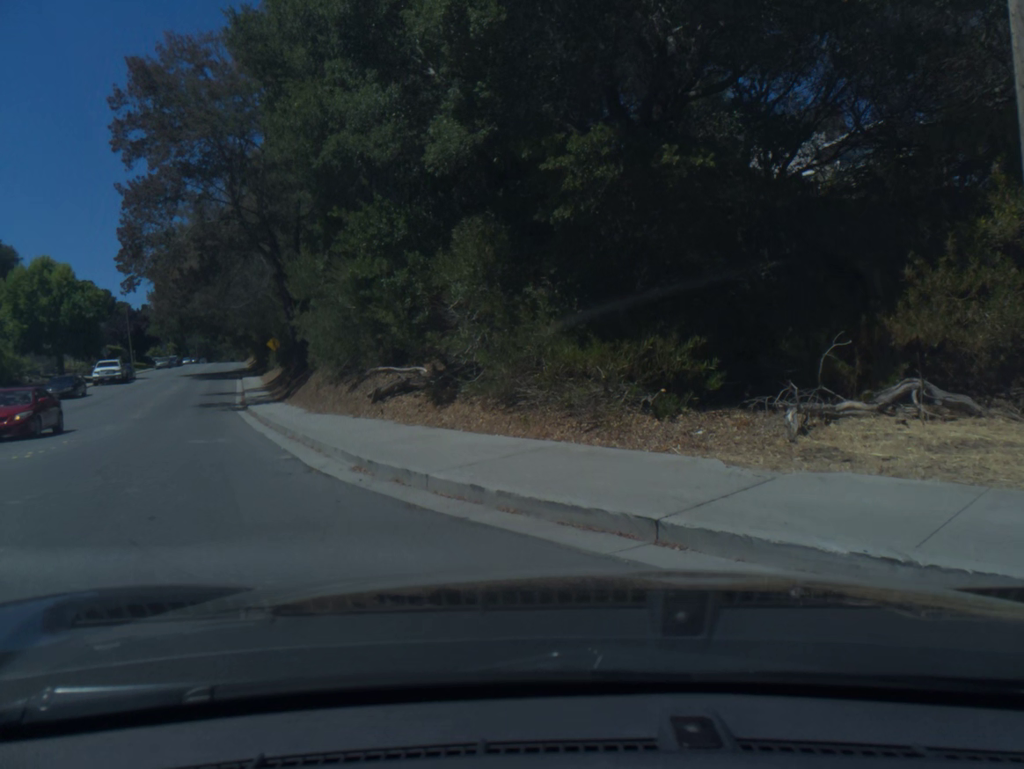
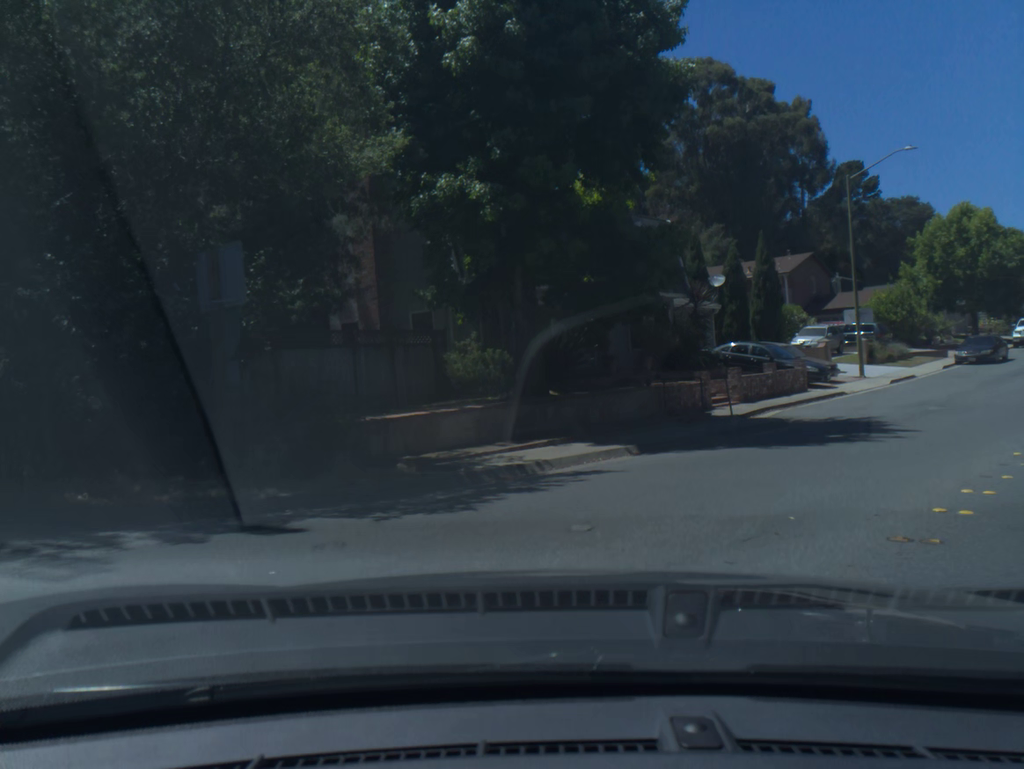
(-4.1, +8.5) m; -72°
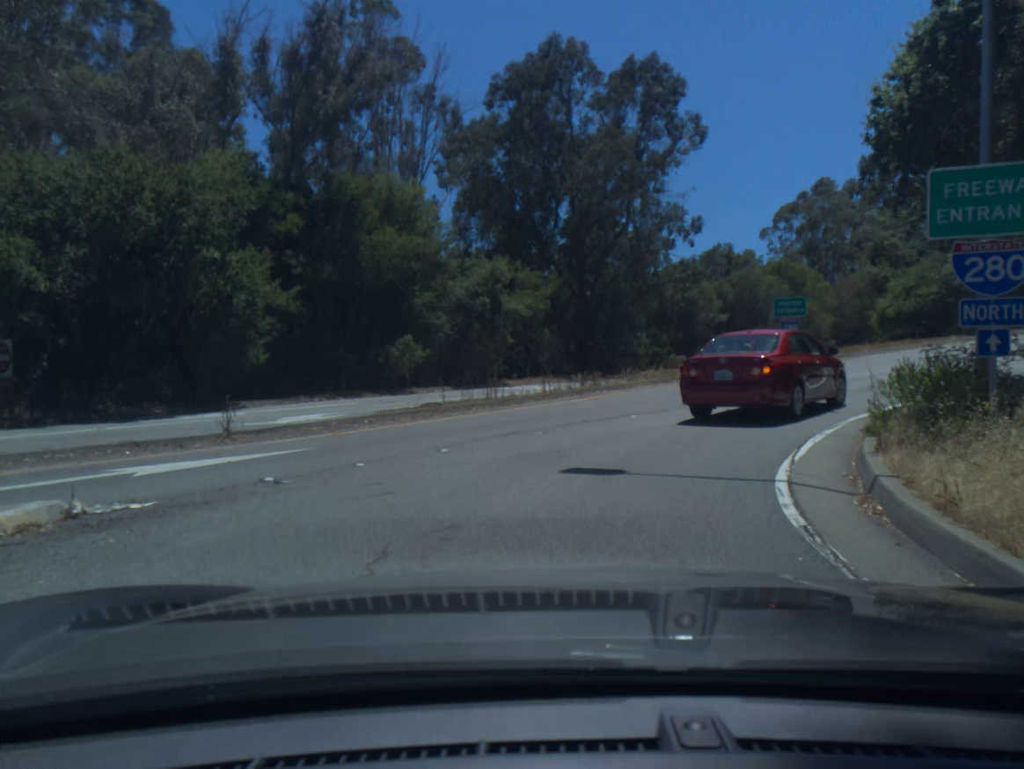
(-6.2, +6.2) m; -68°
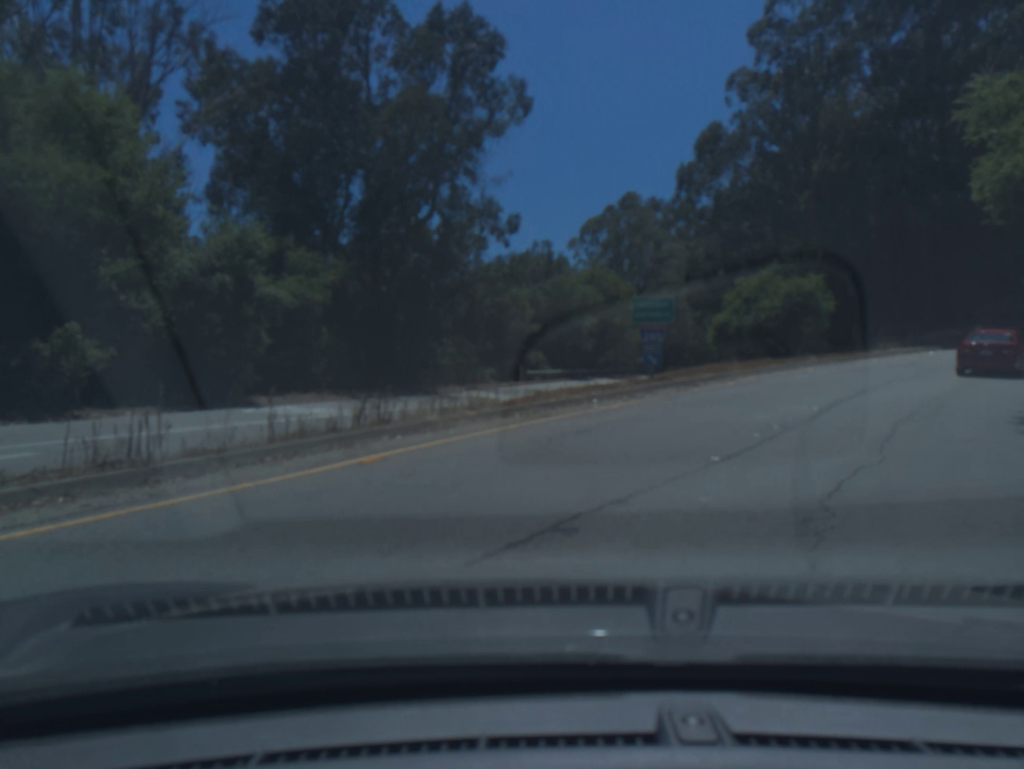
(+1.2, +9.5) m; +24°
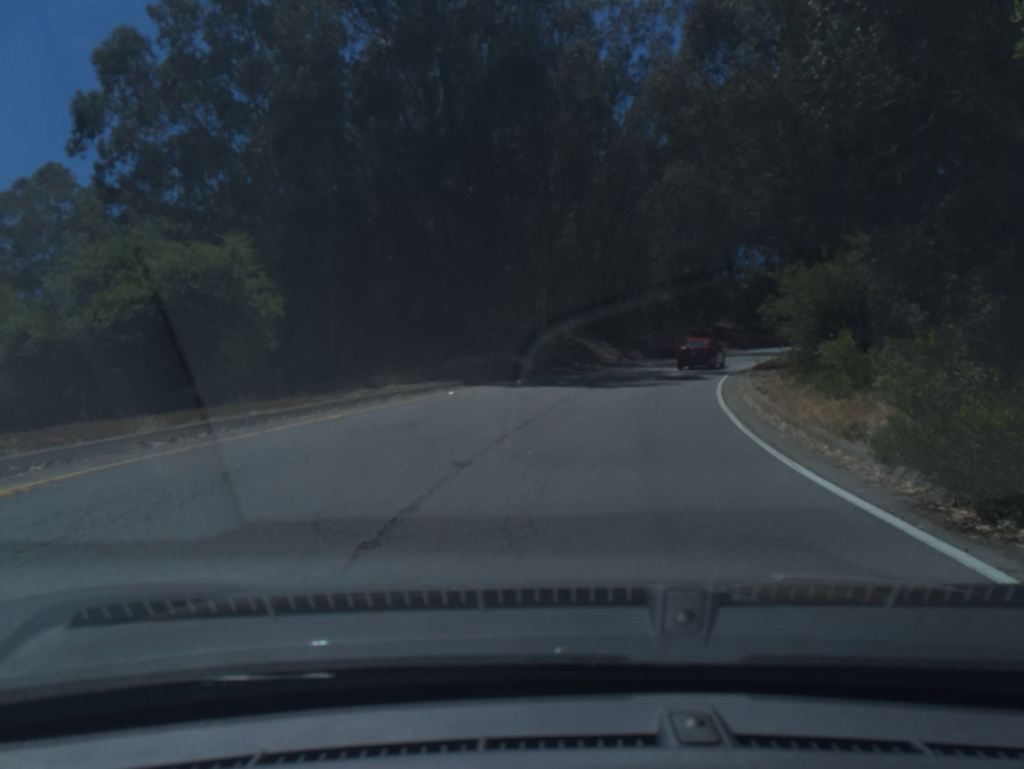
(+7.5, +19.8) m; +29°
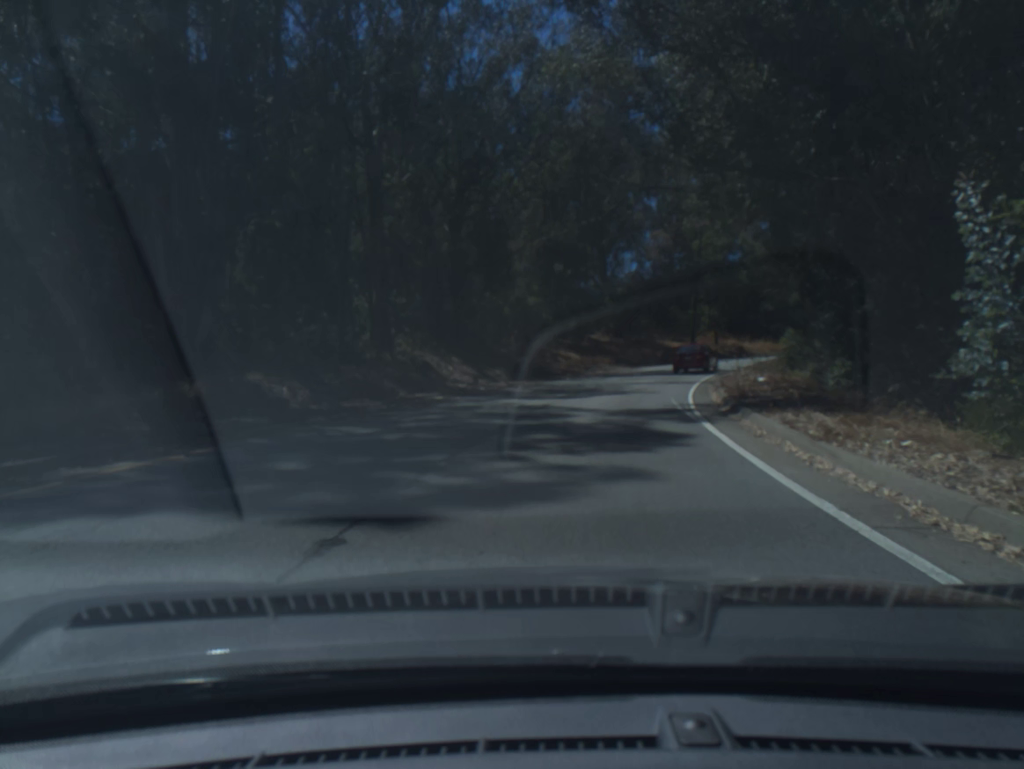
(+1.6, +17.6) m; +10°
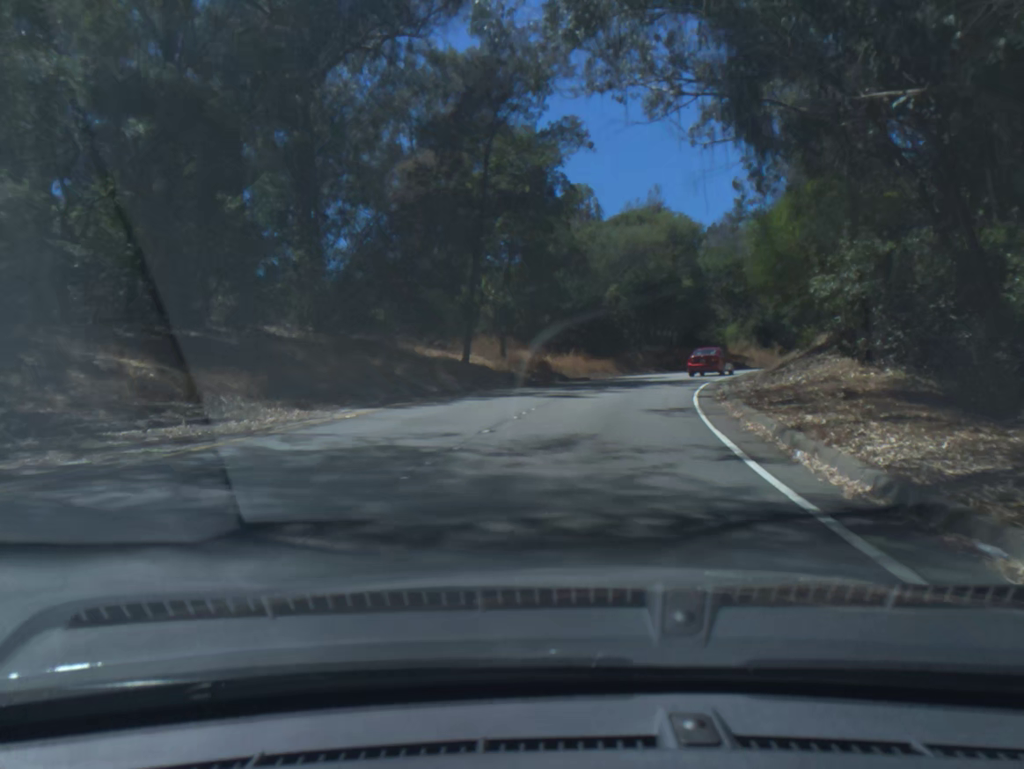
(+5.3, +35.3) m; +18°
